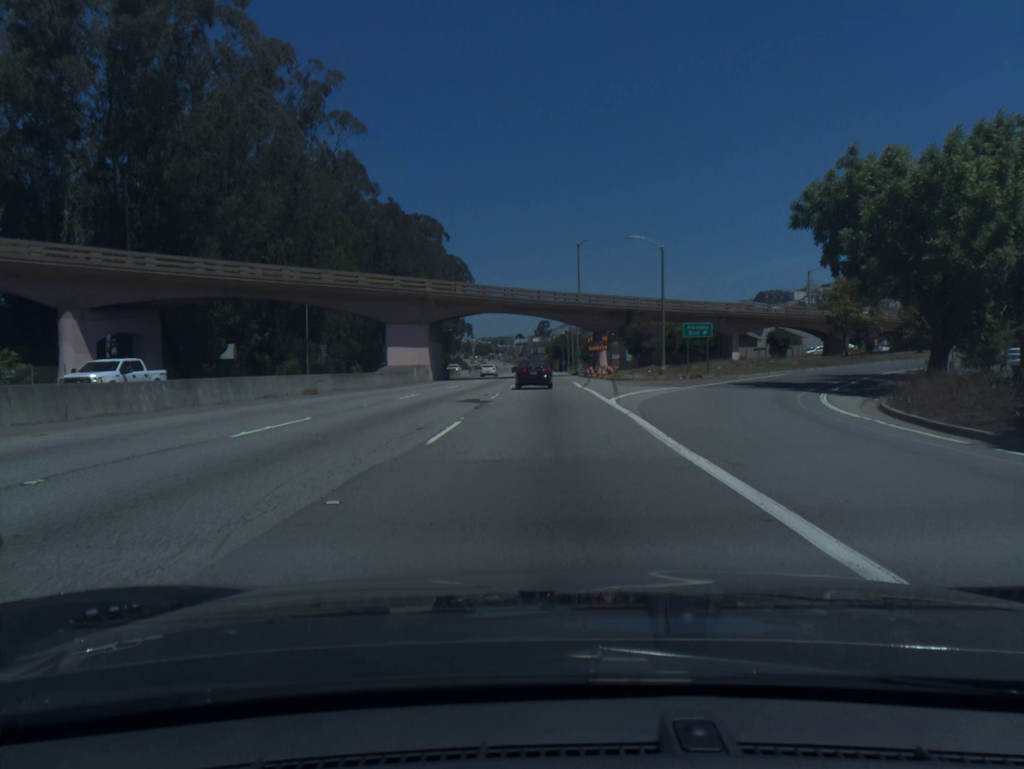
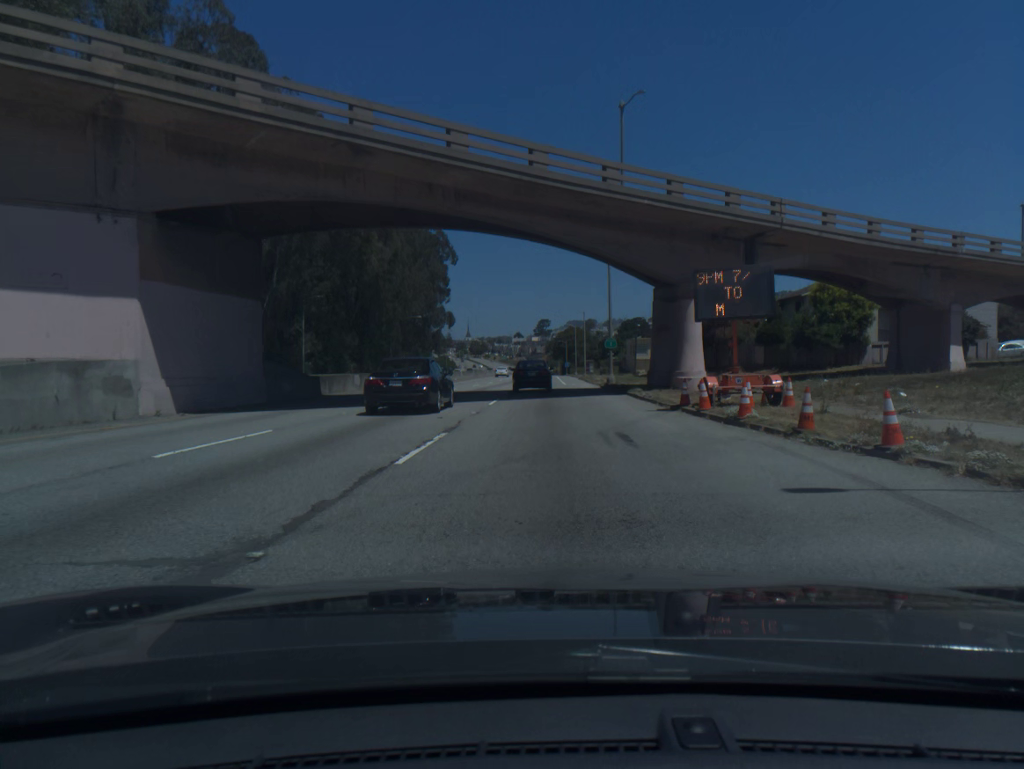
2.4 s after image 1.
(+0.3, +47.0) m; 0°
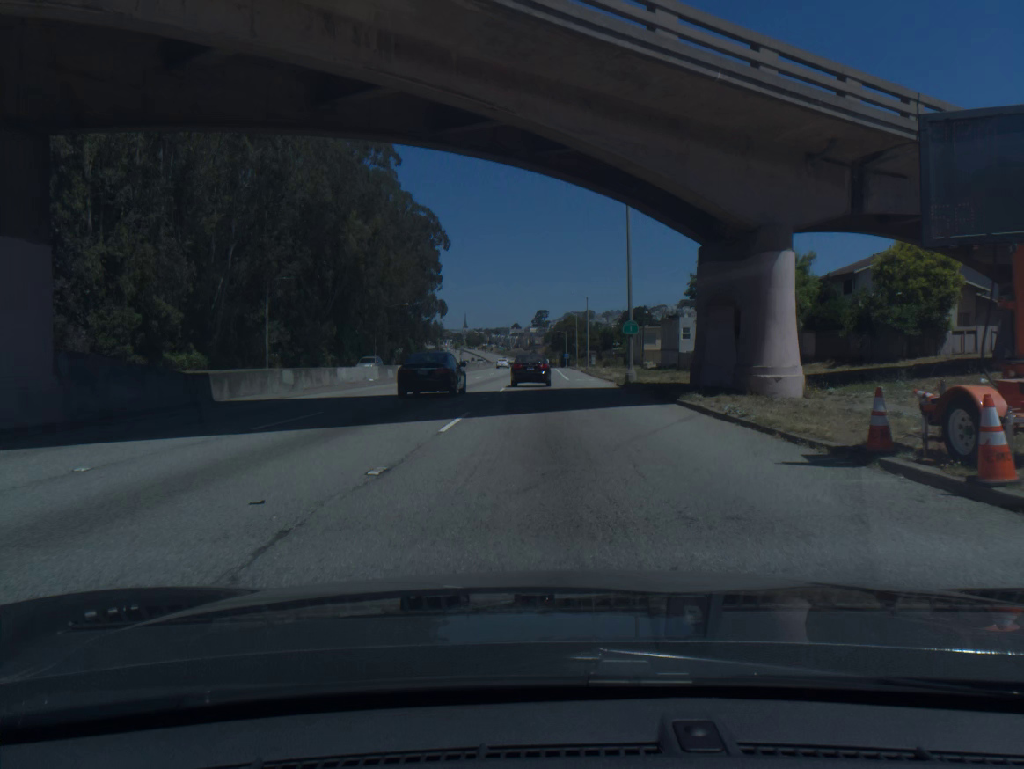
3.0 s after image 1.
(0.0, +11.4) m; 0°
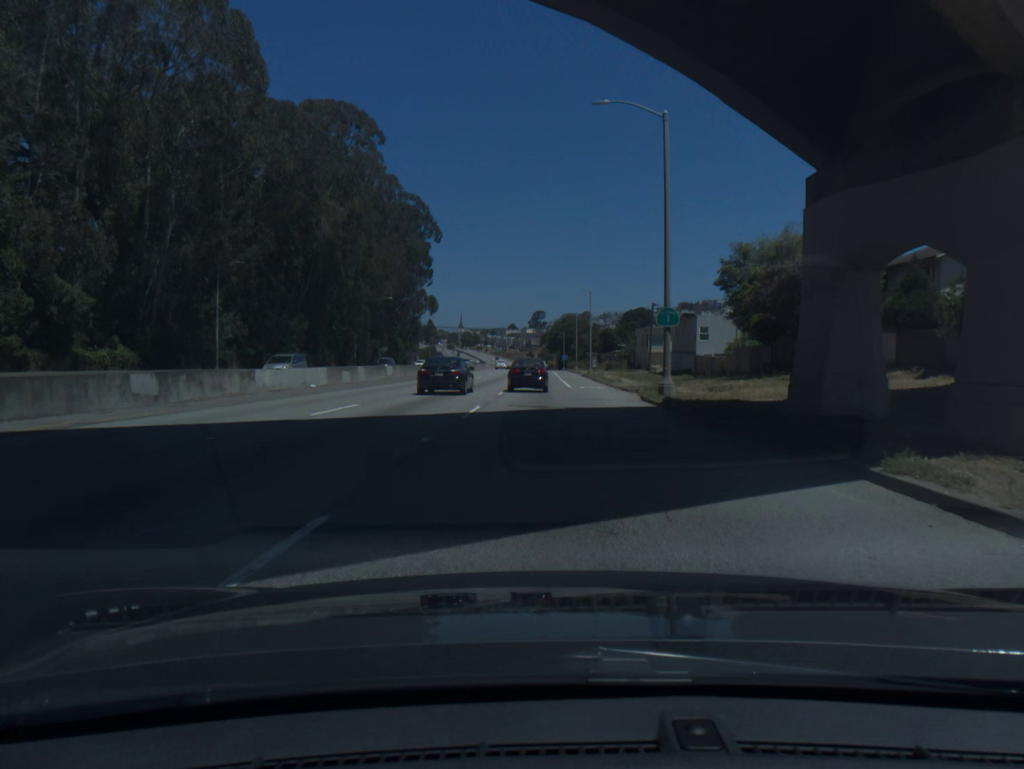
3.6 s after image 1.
(0.0, +11.2) m; 0°
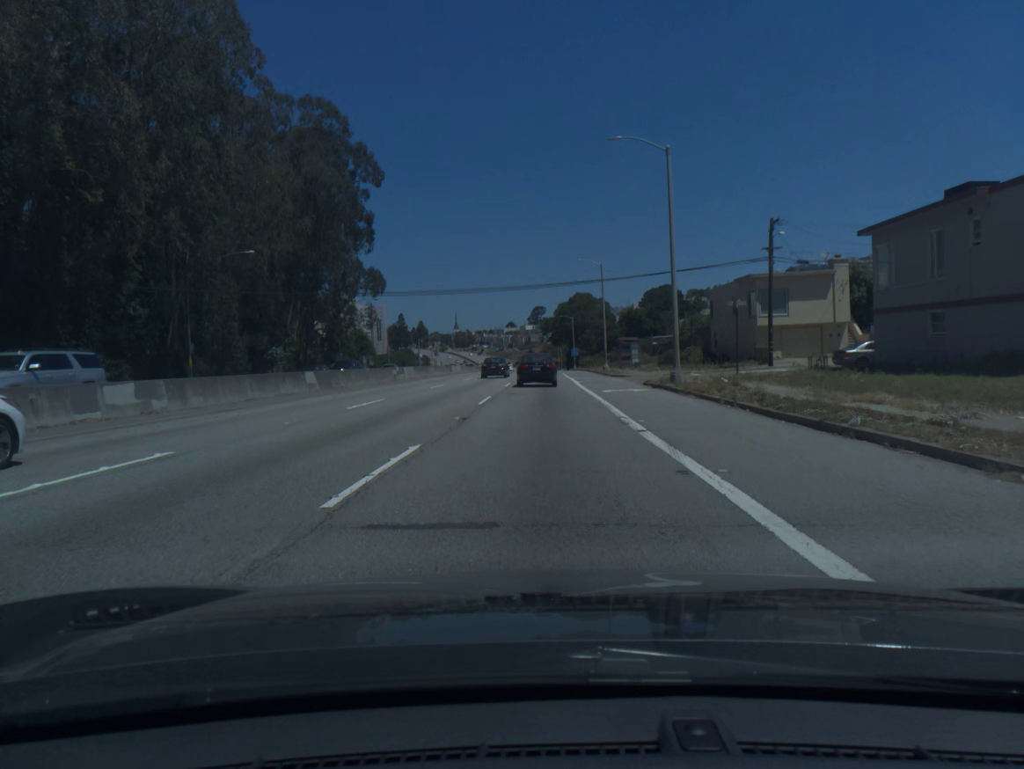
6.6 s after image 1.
(+0.3, +54.9) m; 0°
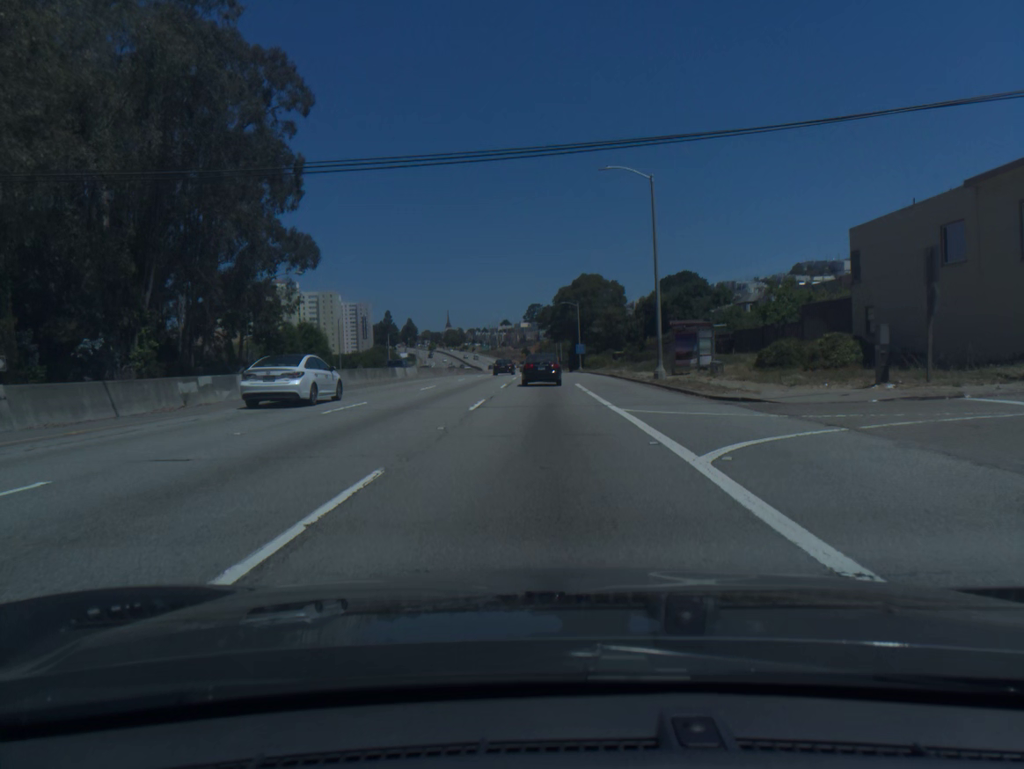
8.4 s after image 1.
(0.0, +32.0) m; 0°
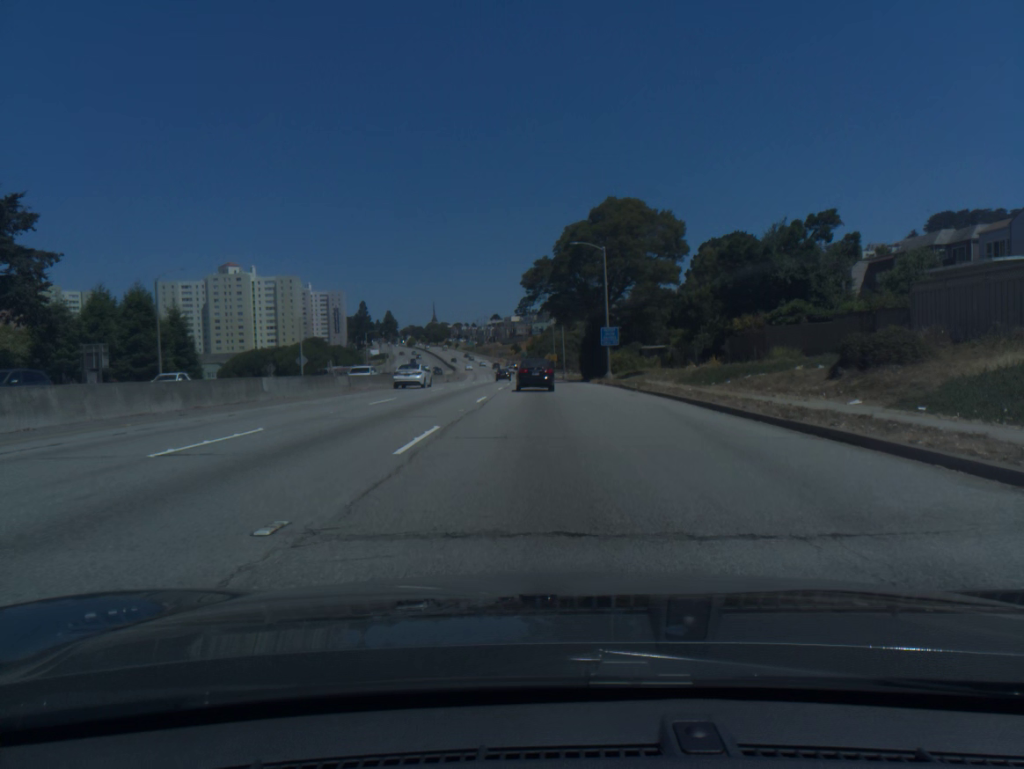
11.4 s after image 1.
(+0.1, +52.0) m; +1°
